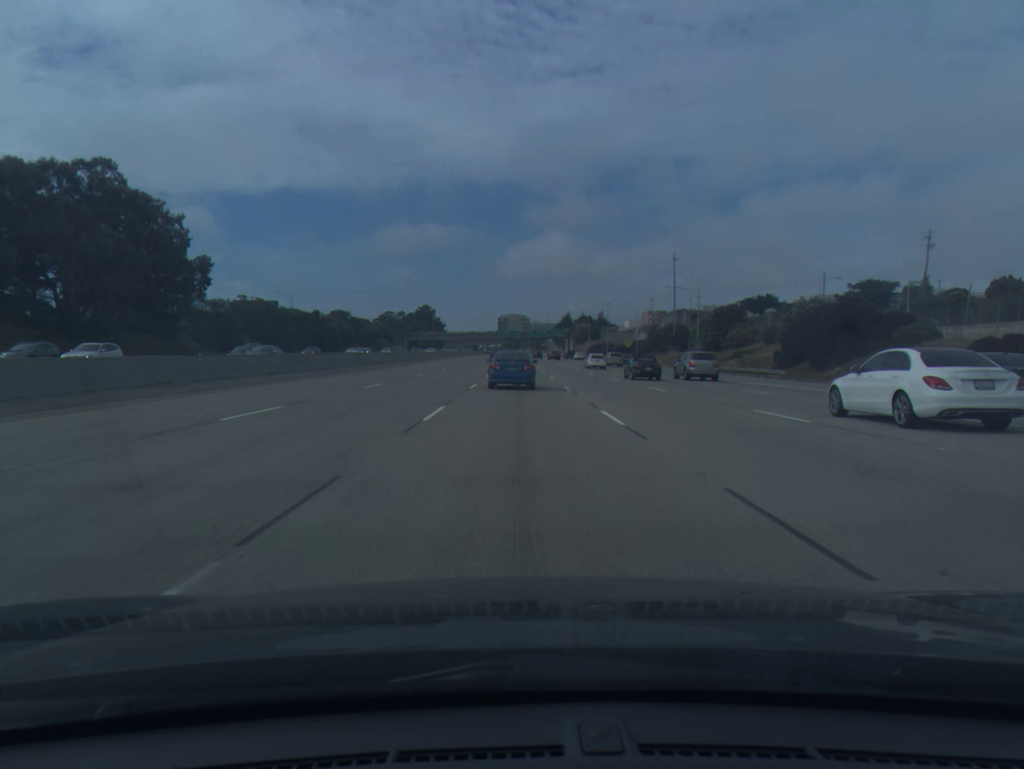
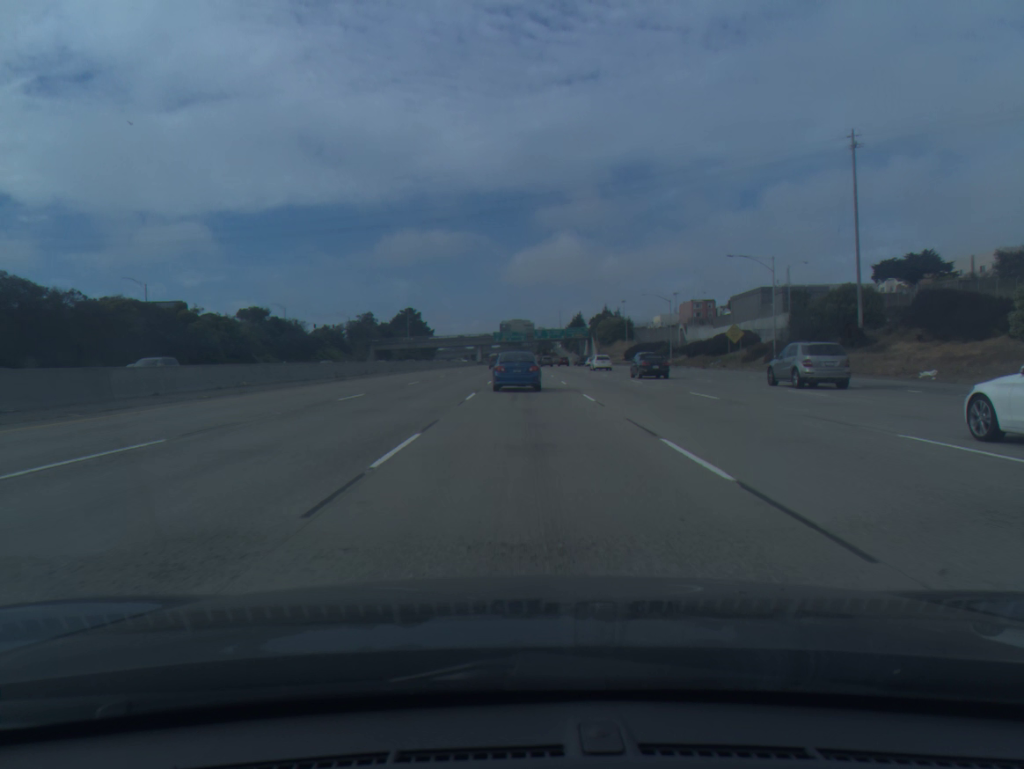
(-0.3, +77.4) m; 0°
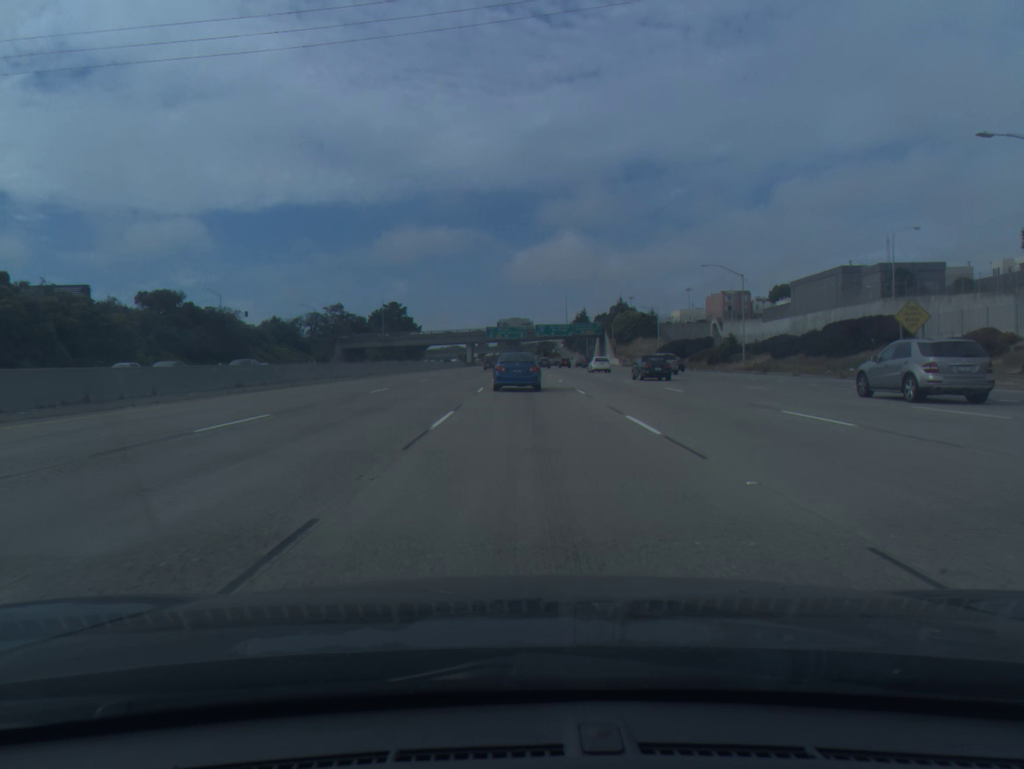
(0.0, +38.2) m; 0°
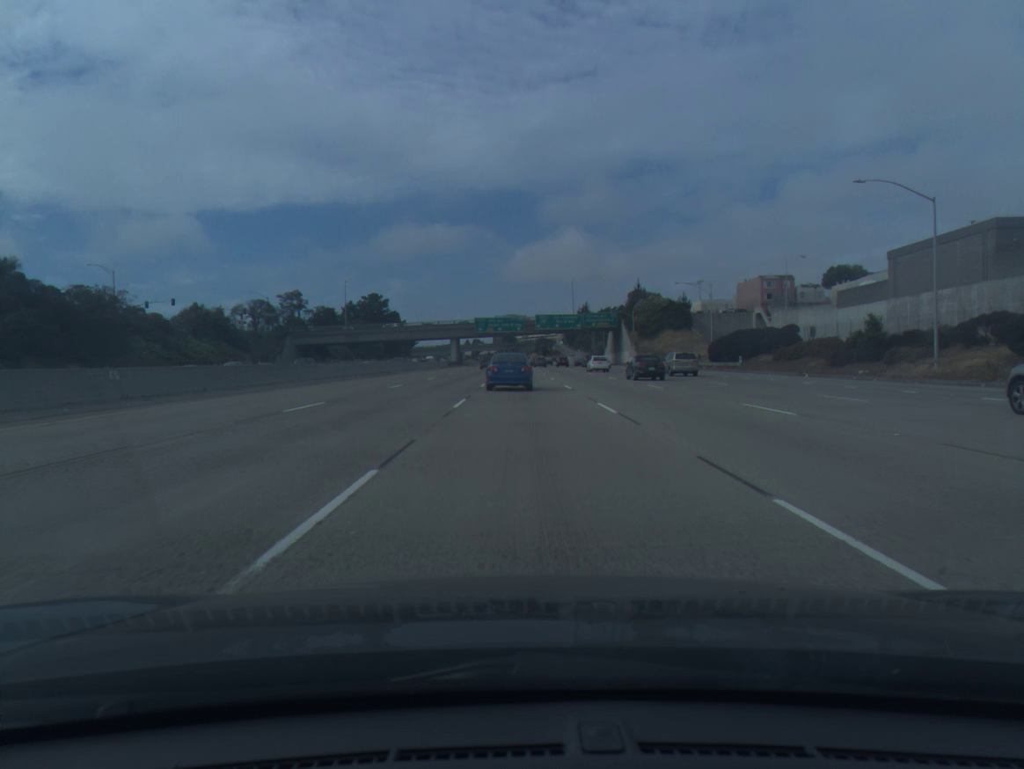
(+0.1, +37.9) m; 0°
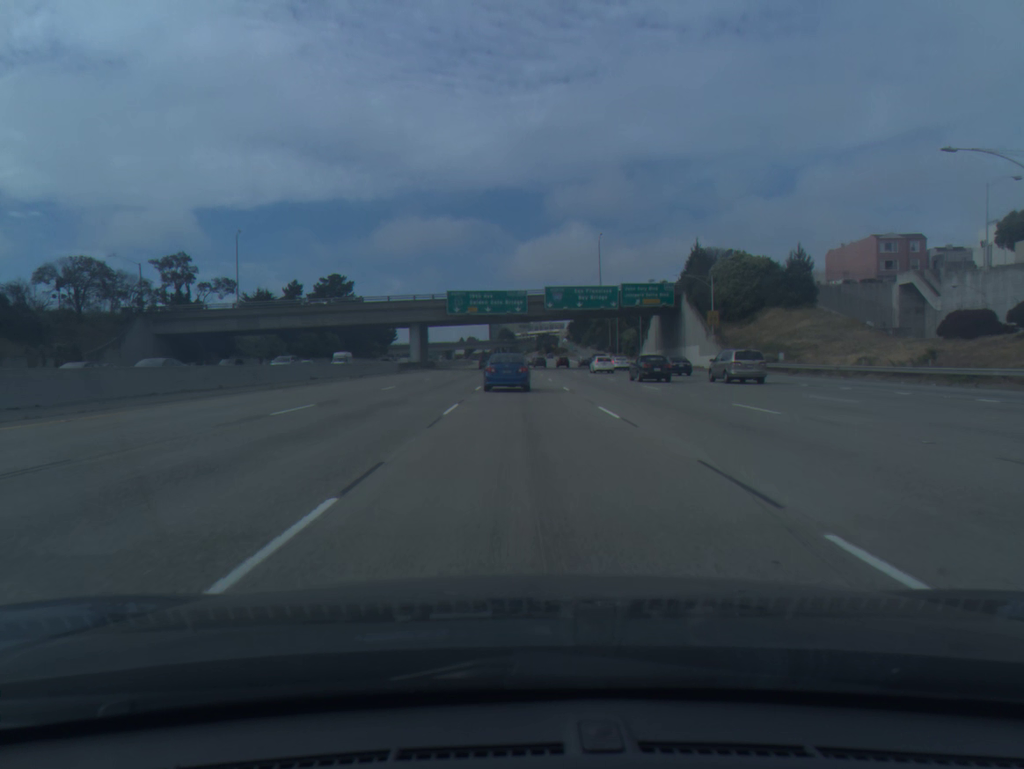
(-0.1, +57.7) m; 0°
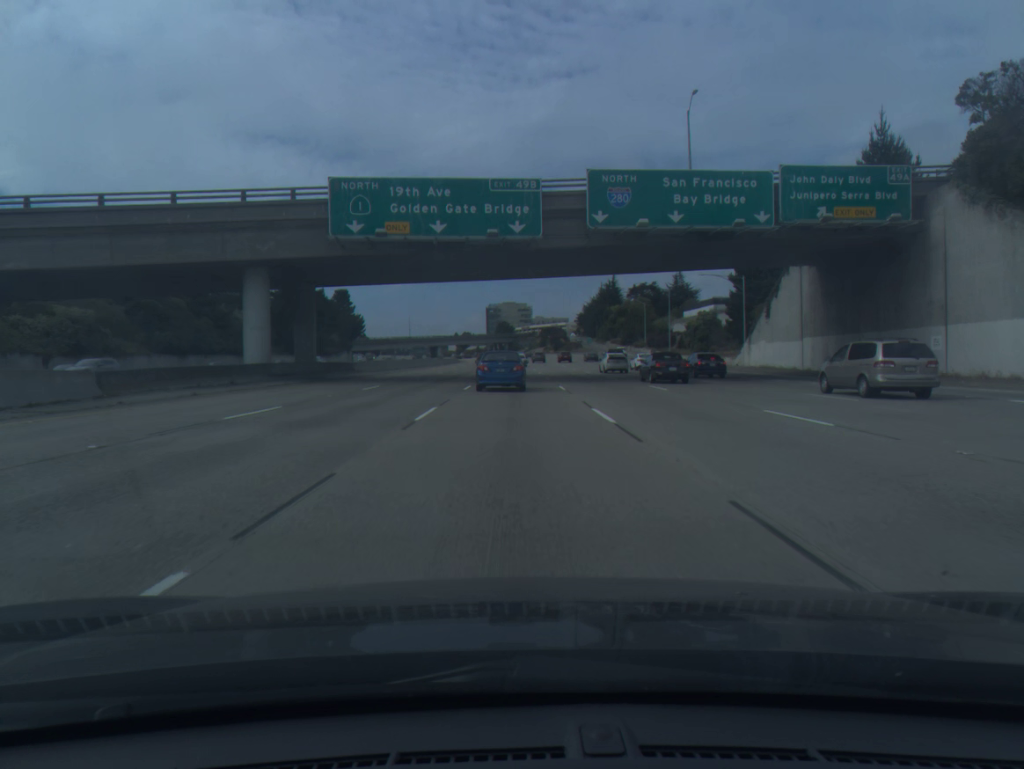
(+0.1, +58.9) m; 0°
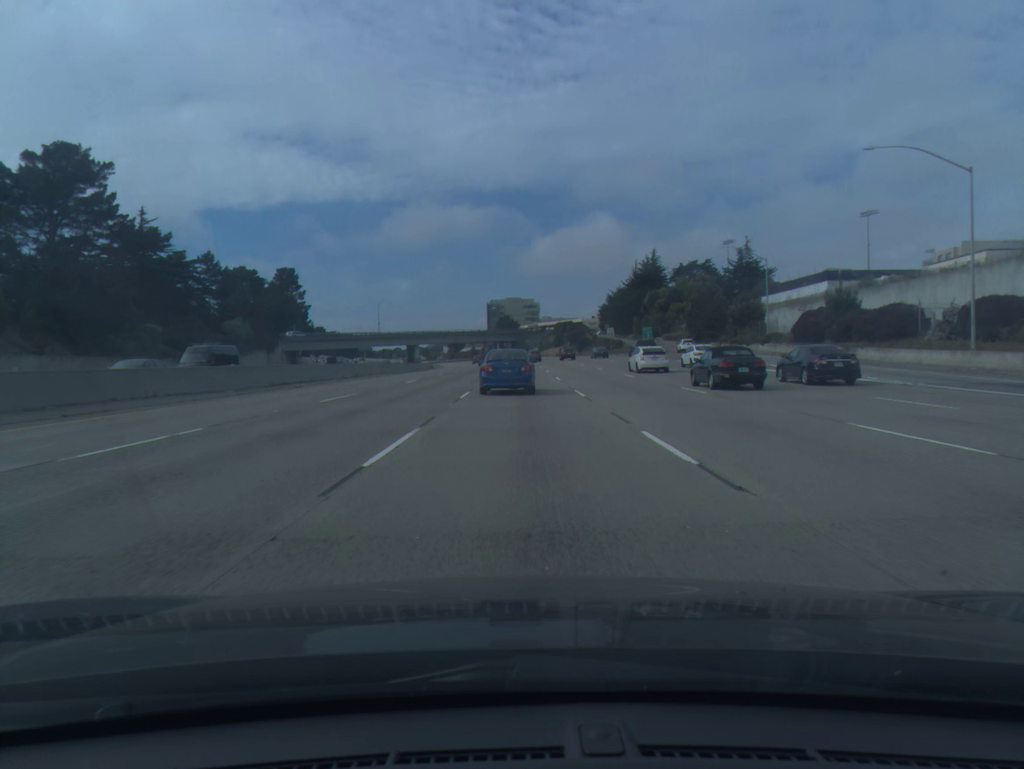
(-0.4, +77.1) m; 0°
